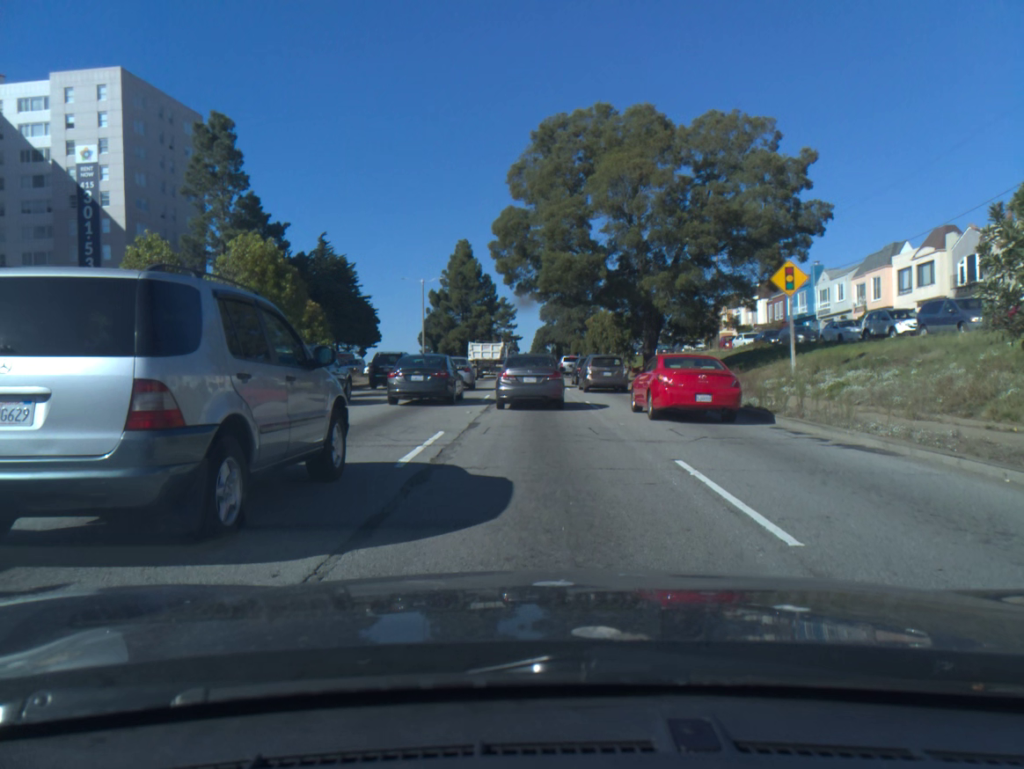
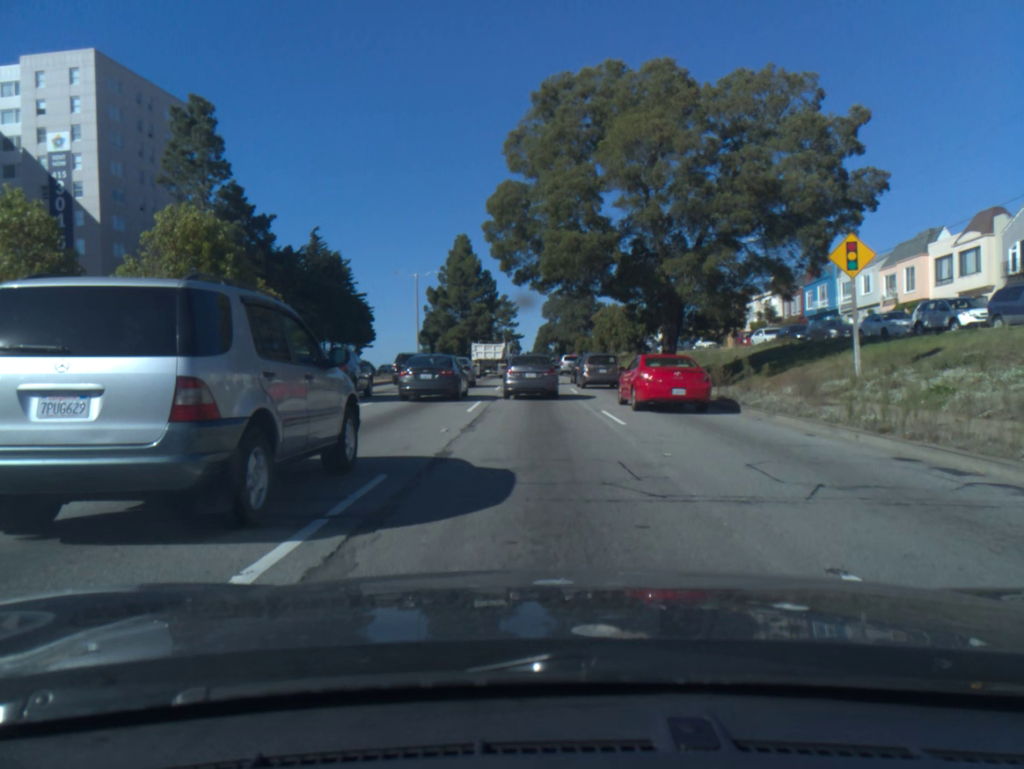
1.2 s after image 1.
(0.0, +5.2) m; 0°
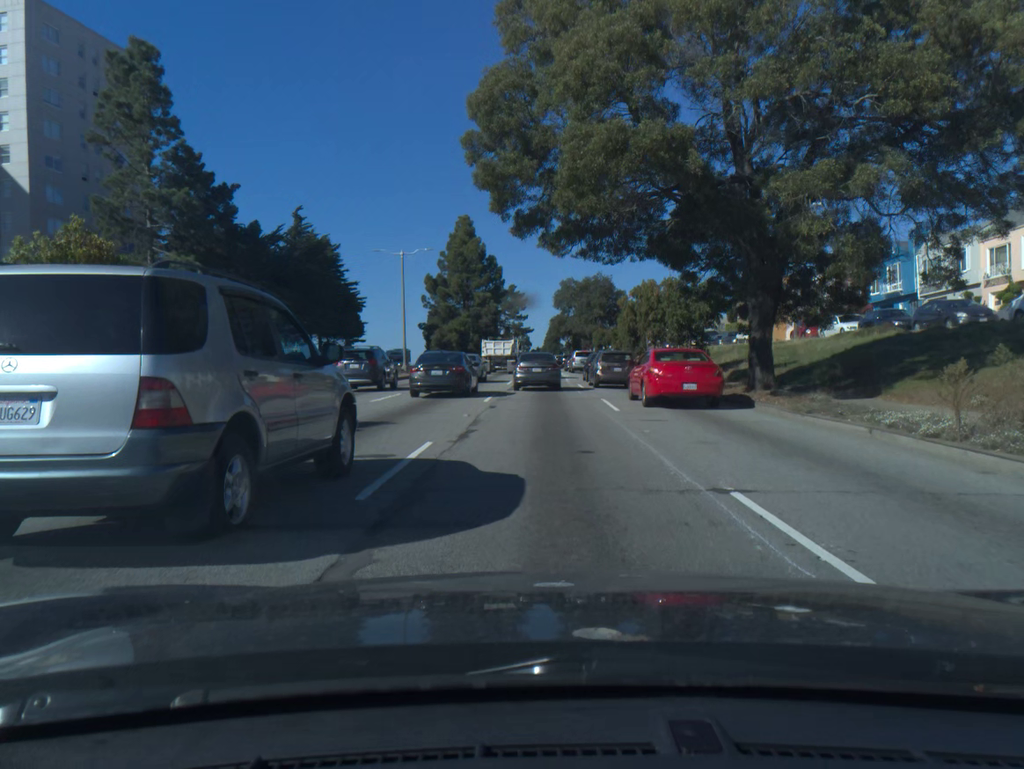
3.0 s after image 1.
(-0.1, +12.0) m; -1°
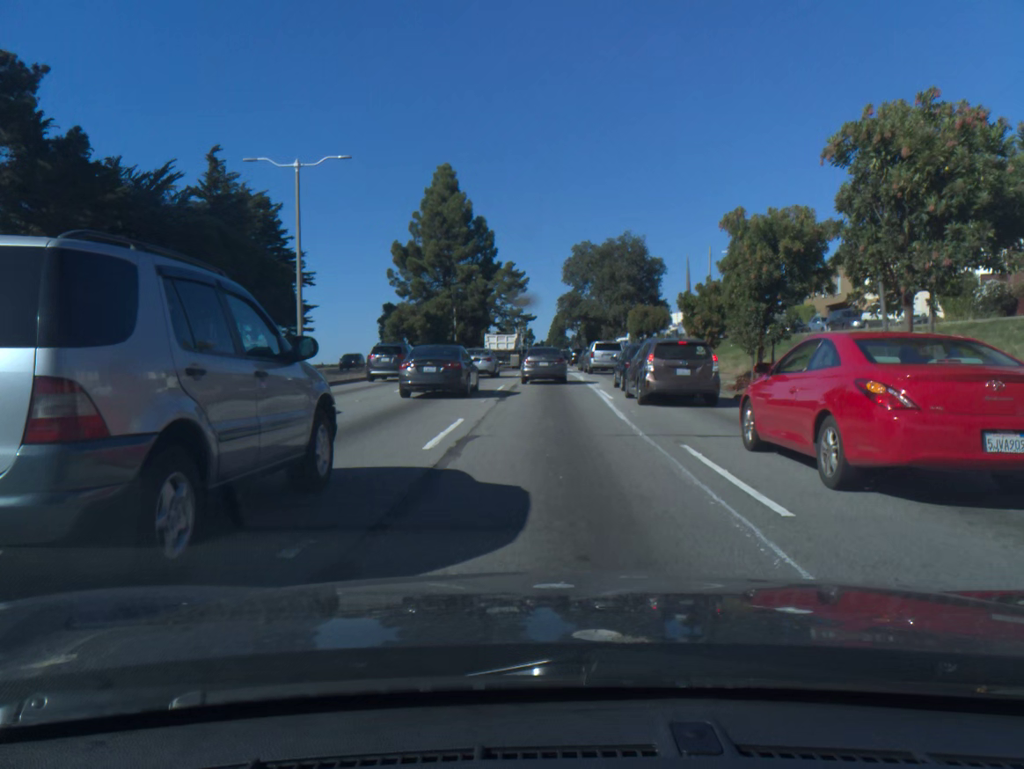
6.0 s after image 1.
(0.0, +26.0) m; 0°
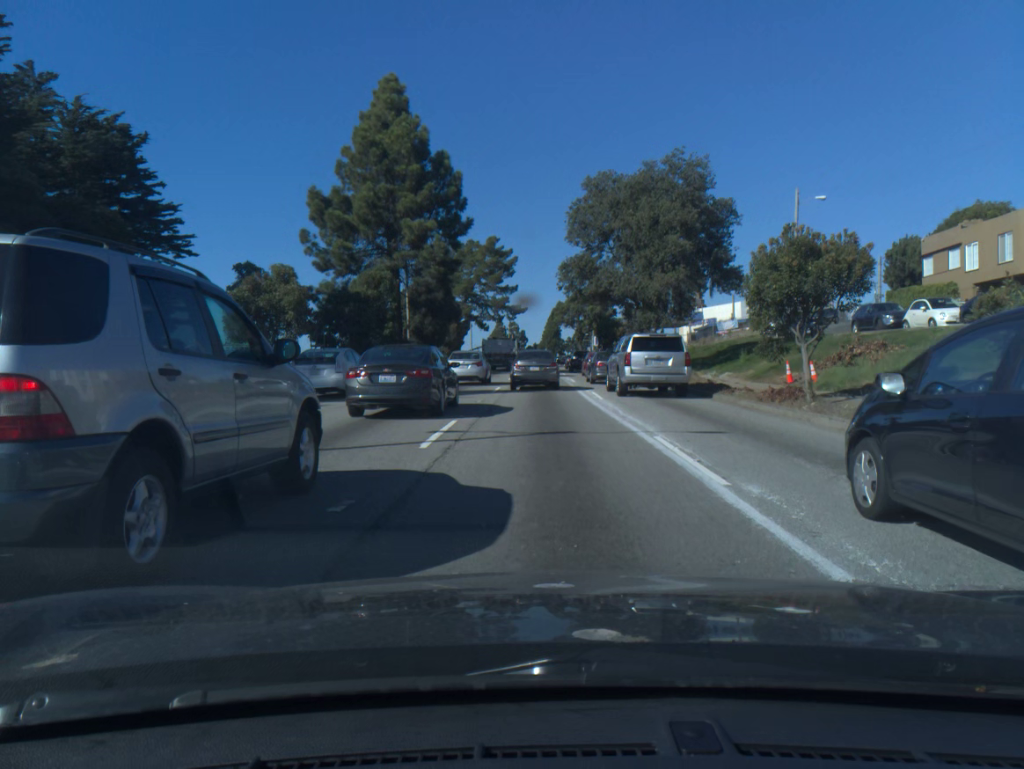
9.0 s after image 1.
(+0.1, +28.5) m; 0°
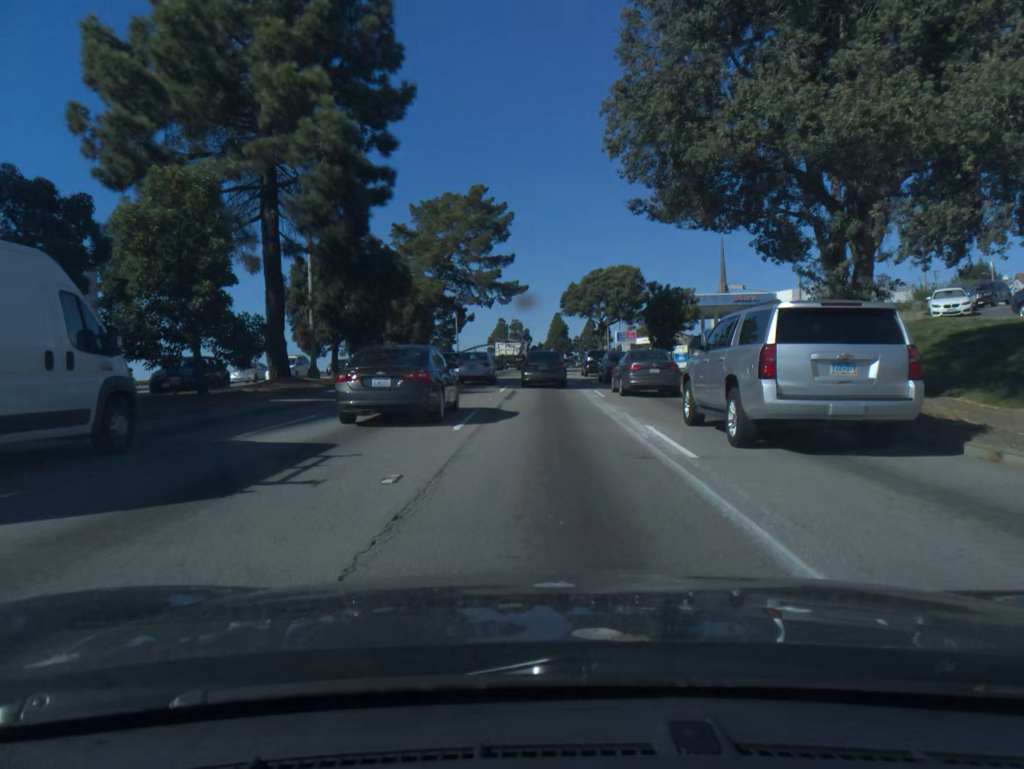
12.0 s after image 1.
(-0.1, +28.0) m; 0°
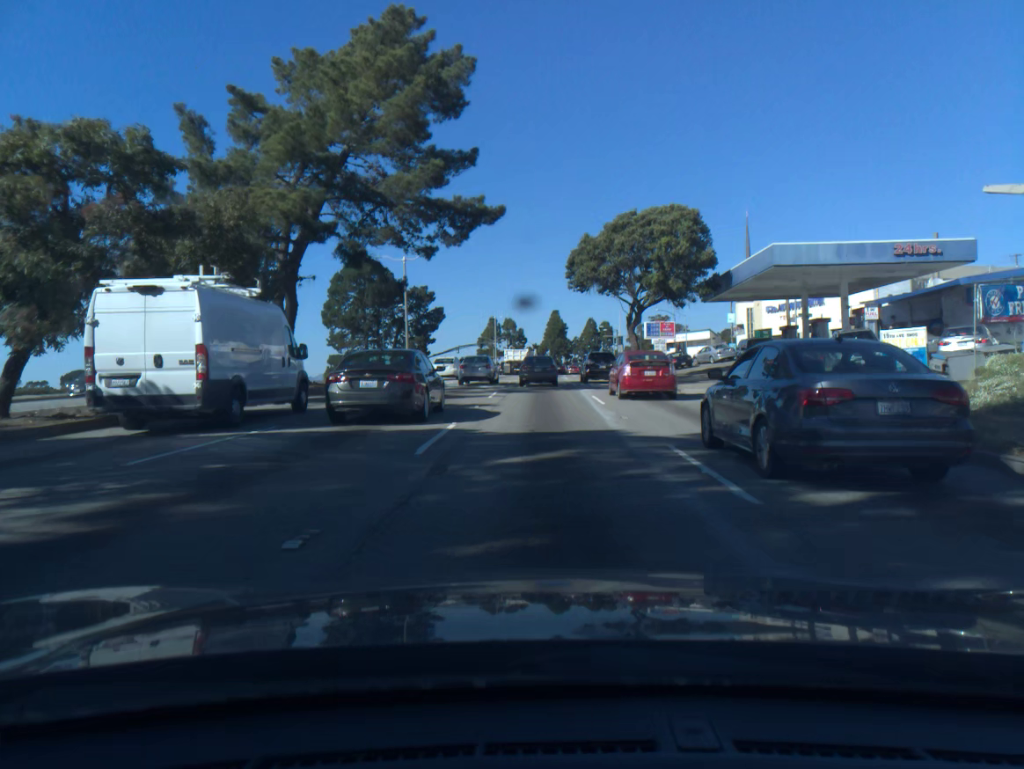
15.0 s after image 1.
(+0.2, +31.7) m; 0°
